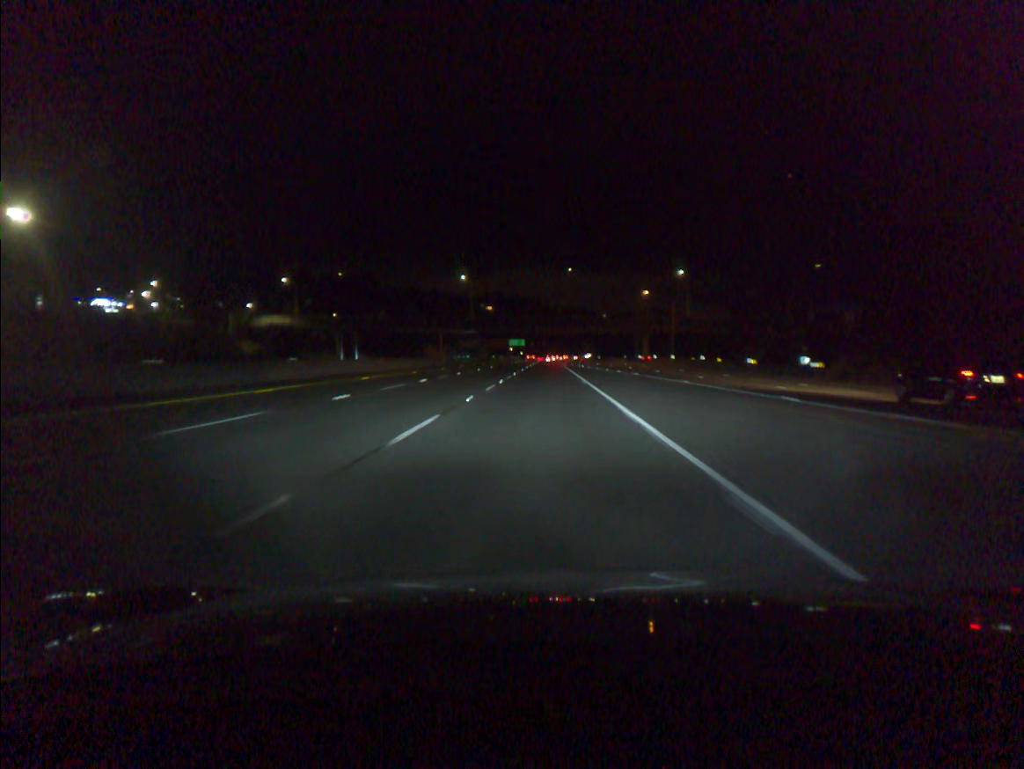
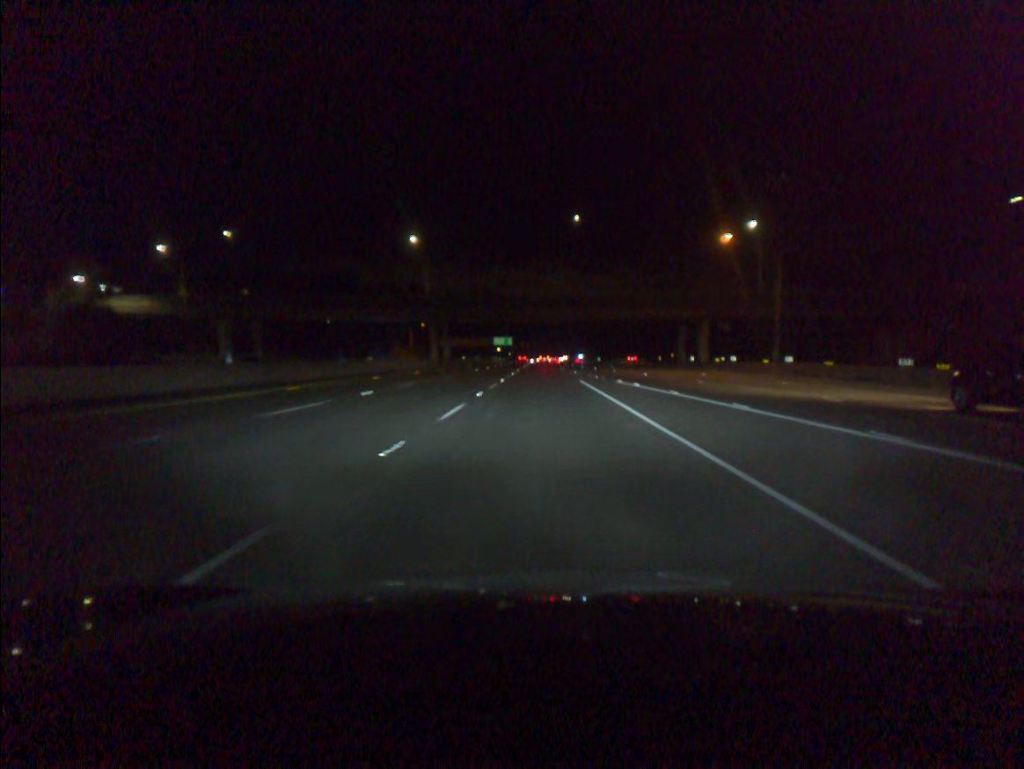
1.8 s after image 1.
(+0.2, +54.4) m; +1°
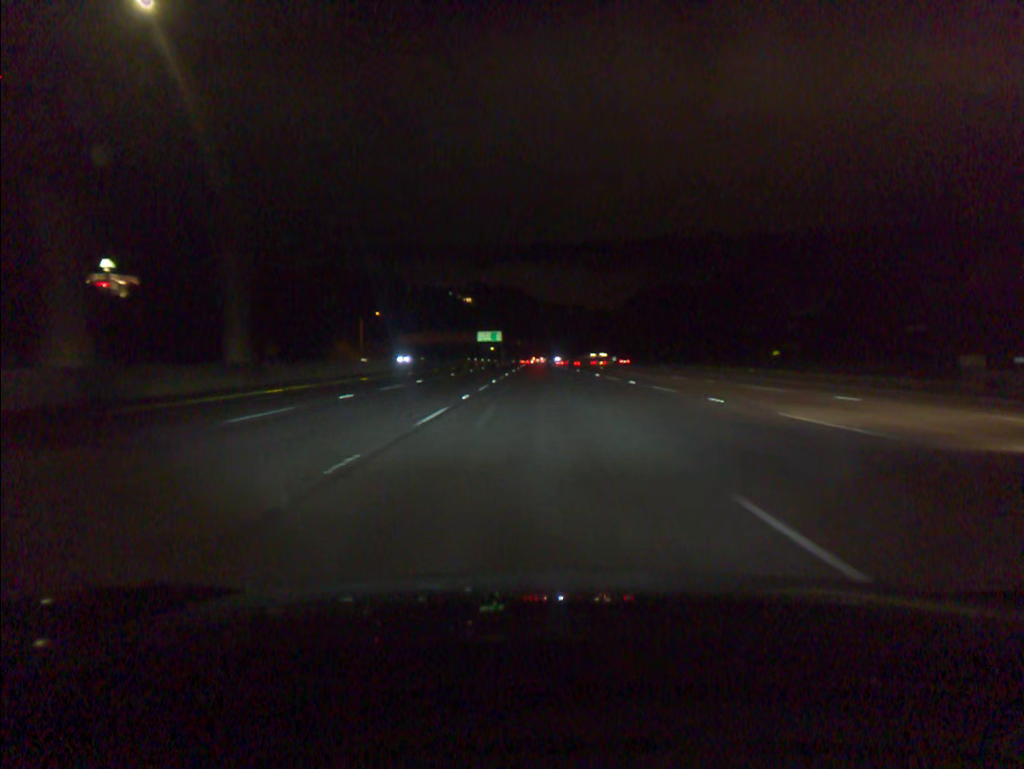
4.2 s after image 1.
(+0.2, +72.9) m; 0°
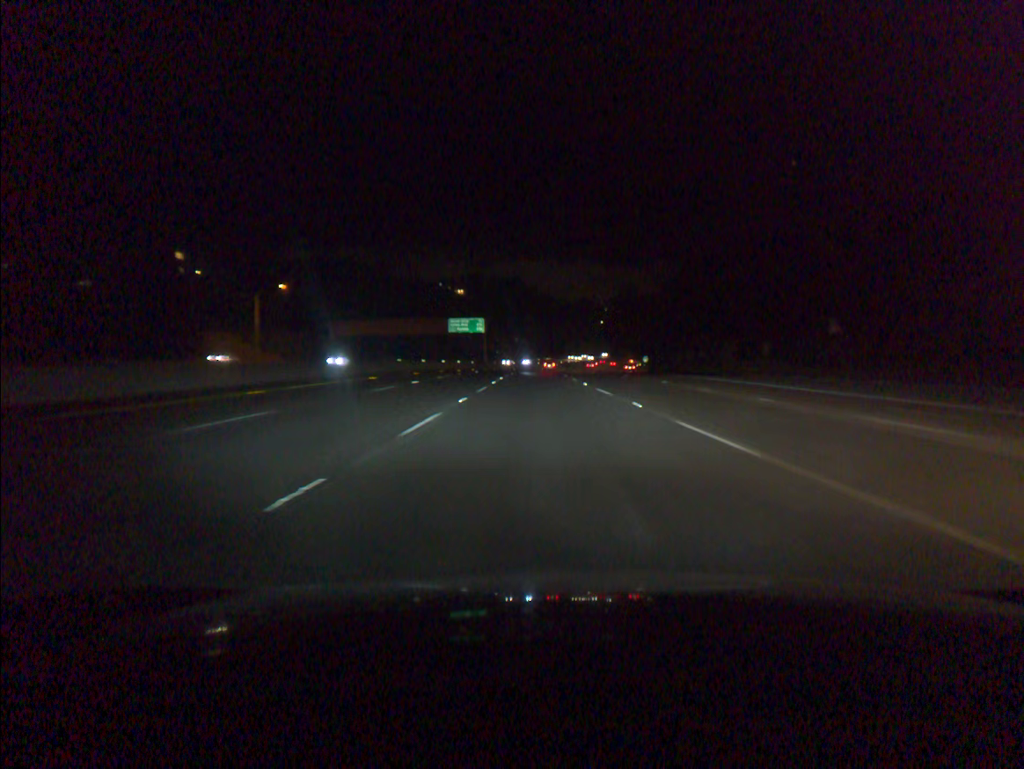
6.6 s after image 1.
(-0.3, +73.5) m; 0°
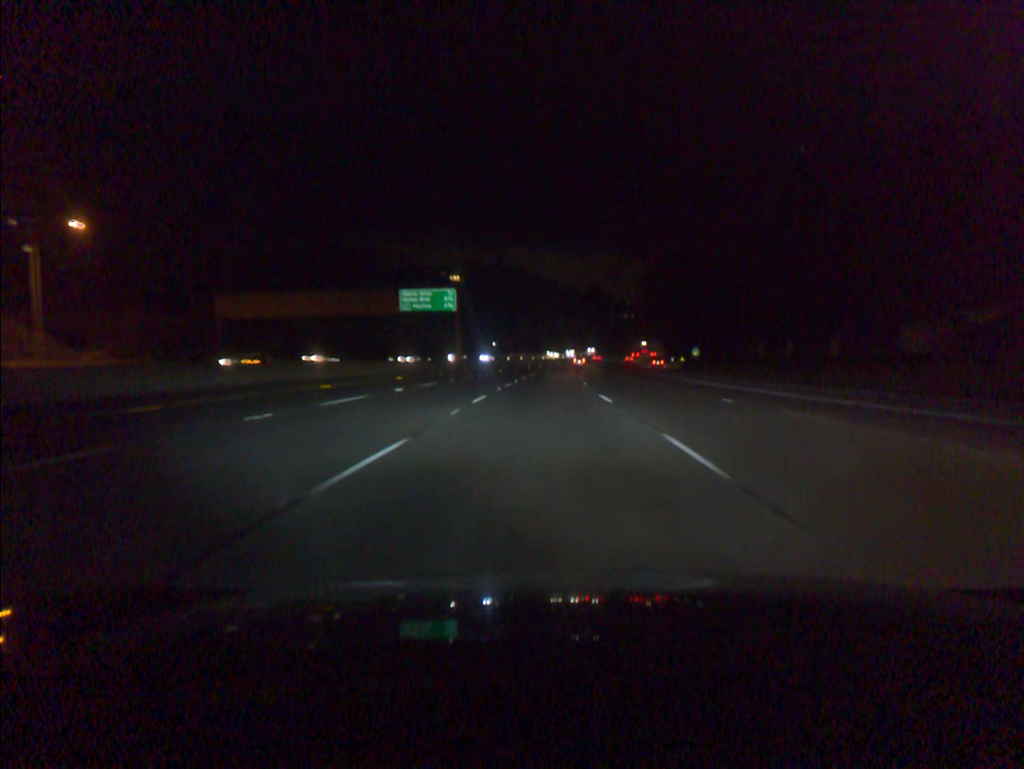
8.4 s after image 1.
(-0.1, +55.3) m; 0°
